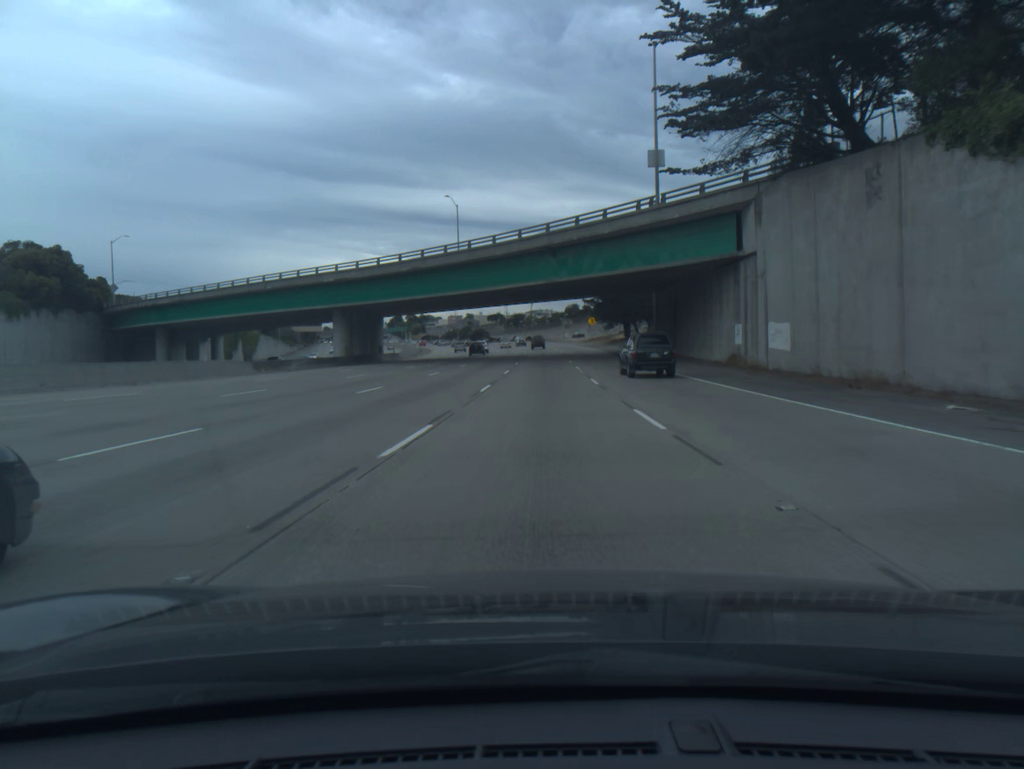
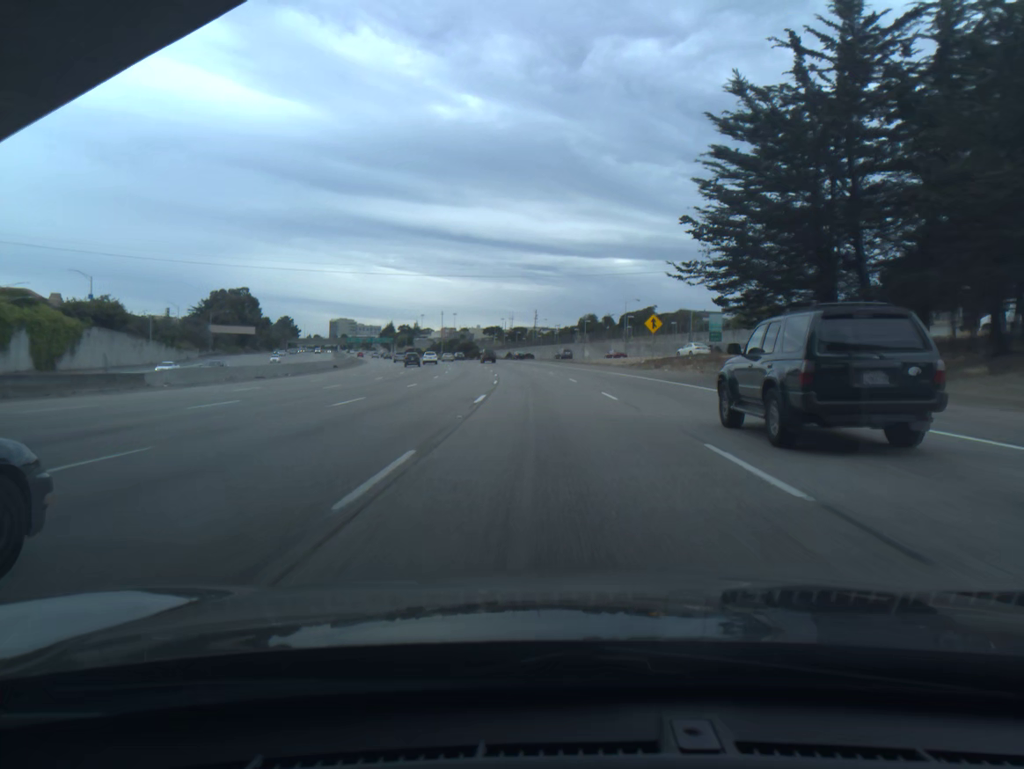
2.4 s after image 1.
(-0.1, +74.1) m; 0°
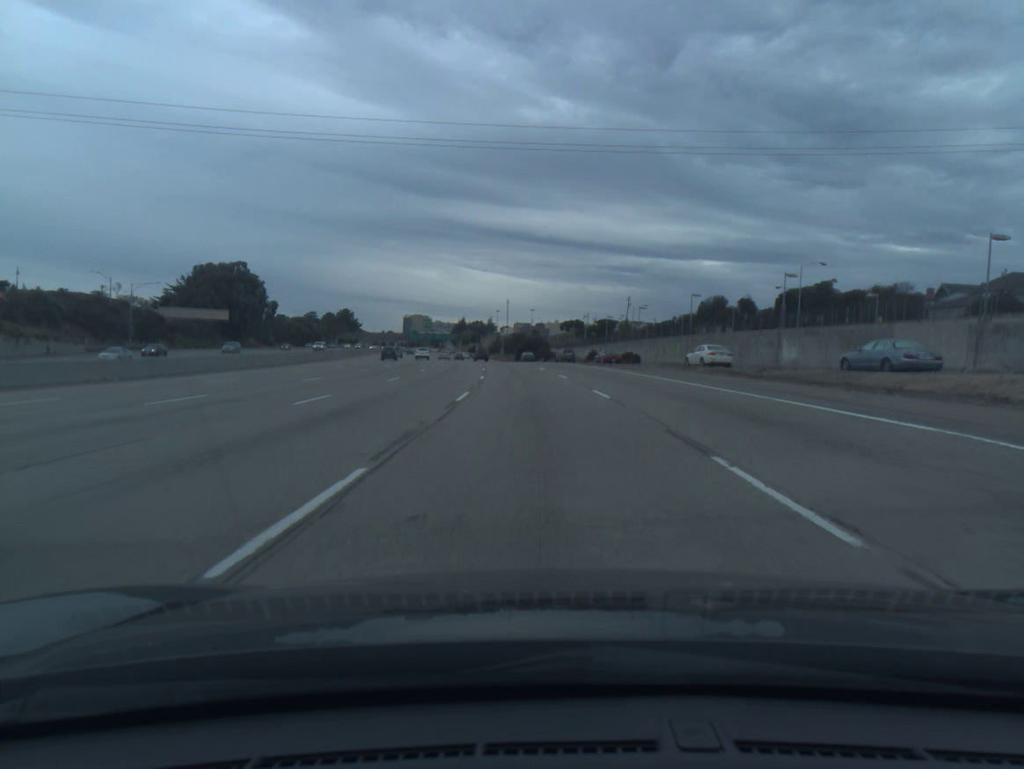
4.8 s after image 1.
(-3.0, +73.6) m; -6°
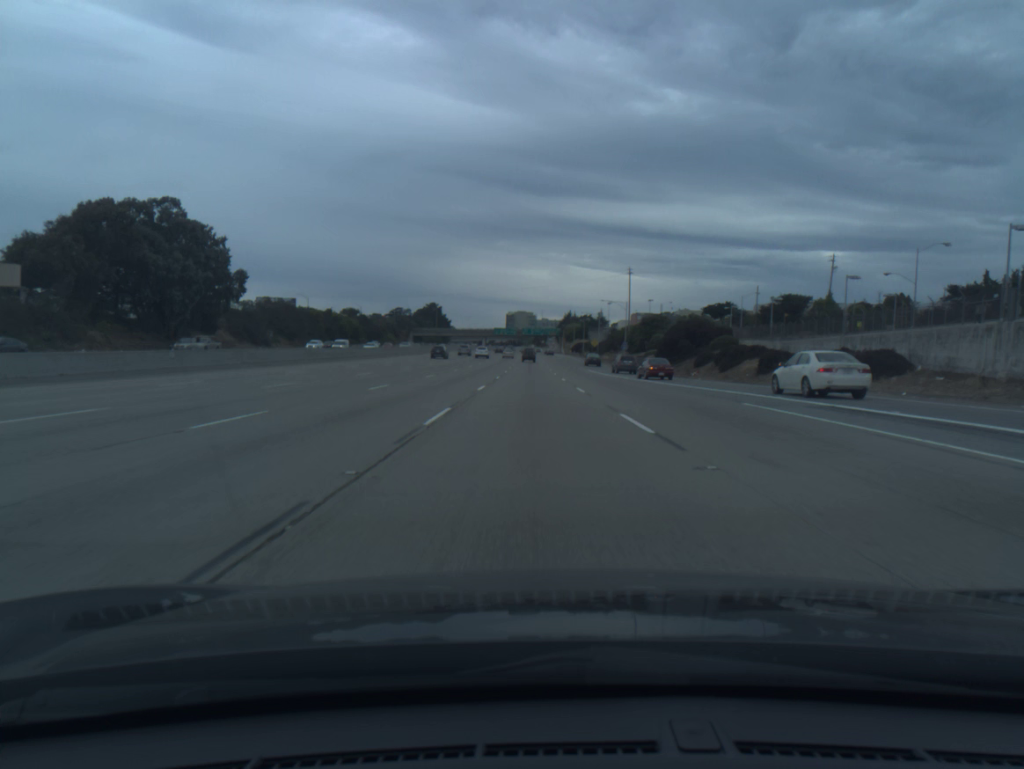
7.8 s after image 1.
(-6.4, +91.7) m; -8°
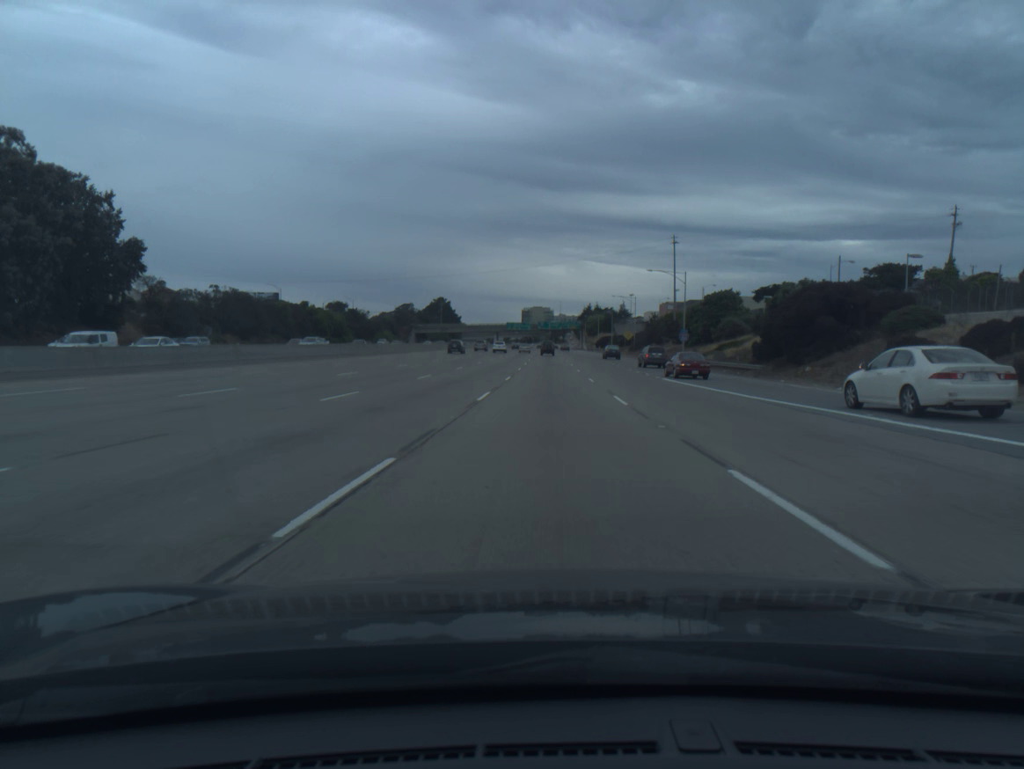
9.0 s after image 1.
(-0.6, +37.1) m; -1°
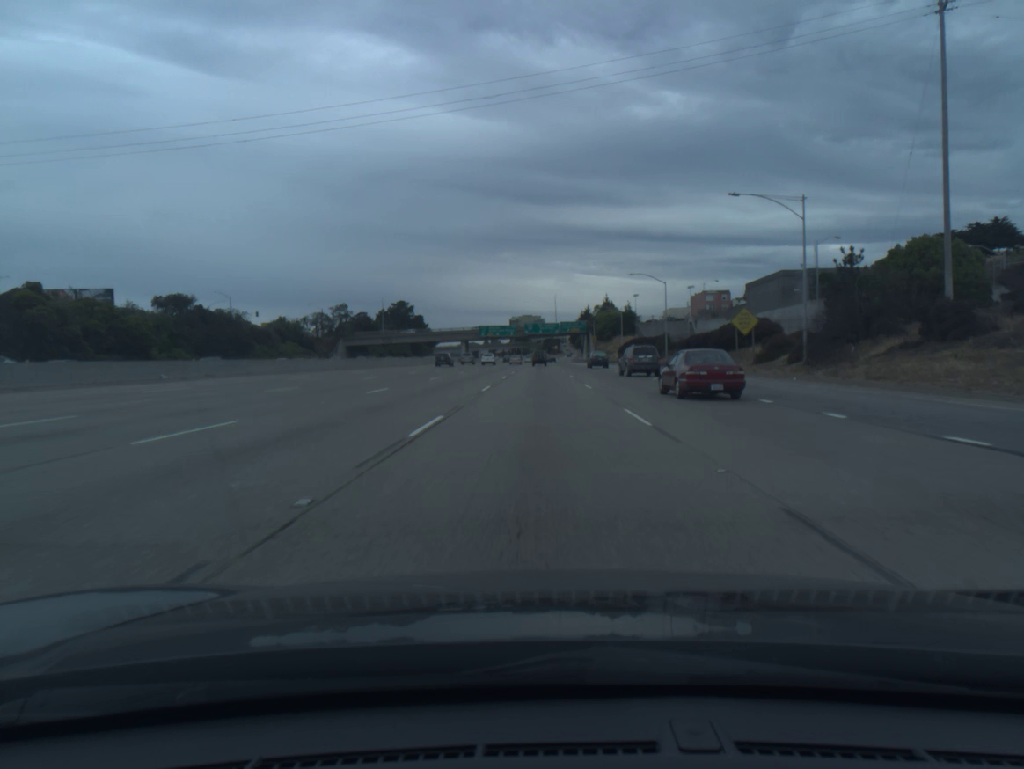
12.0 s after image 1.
(+0.7, +92.9) m; +1°
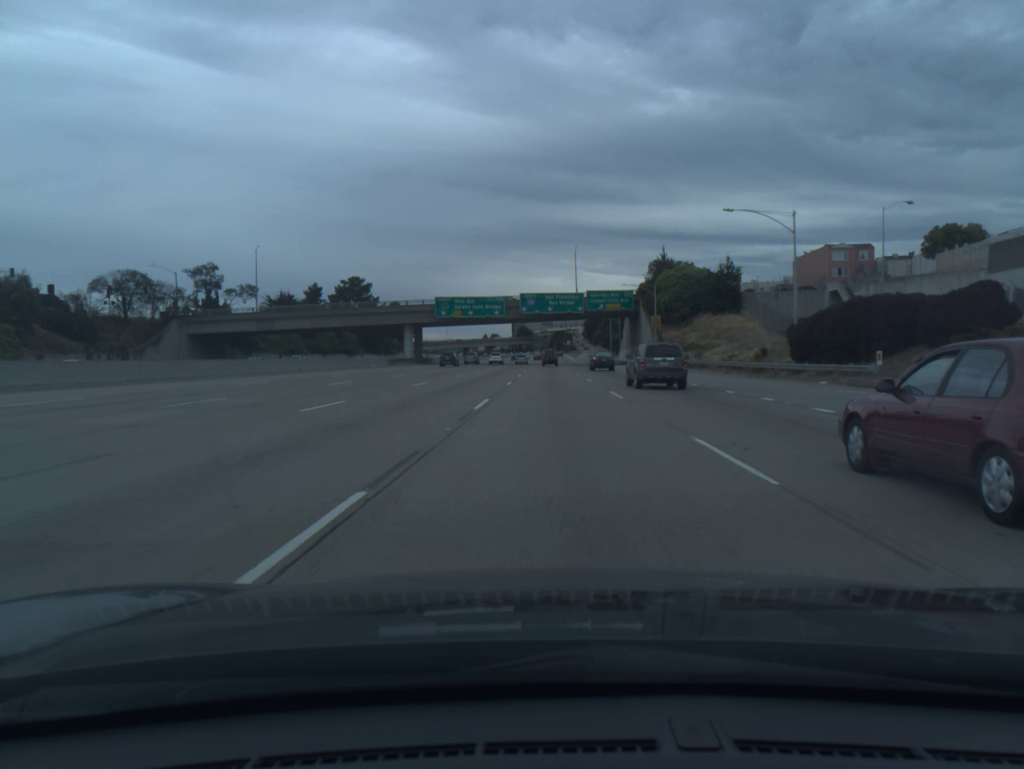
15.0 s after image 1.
(-0.5, +93.2) m; 0°
